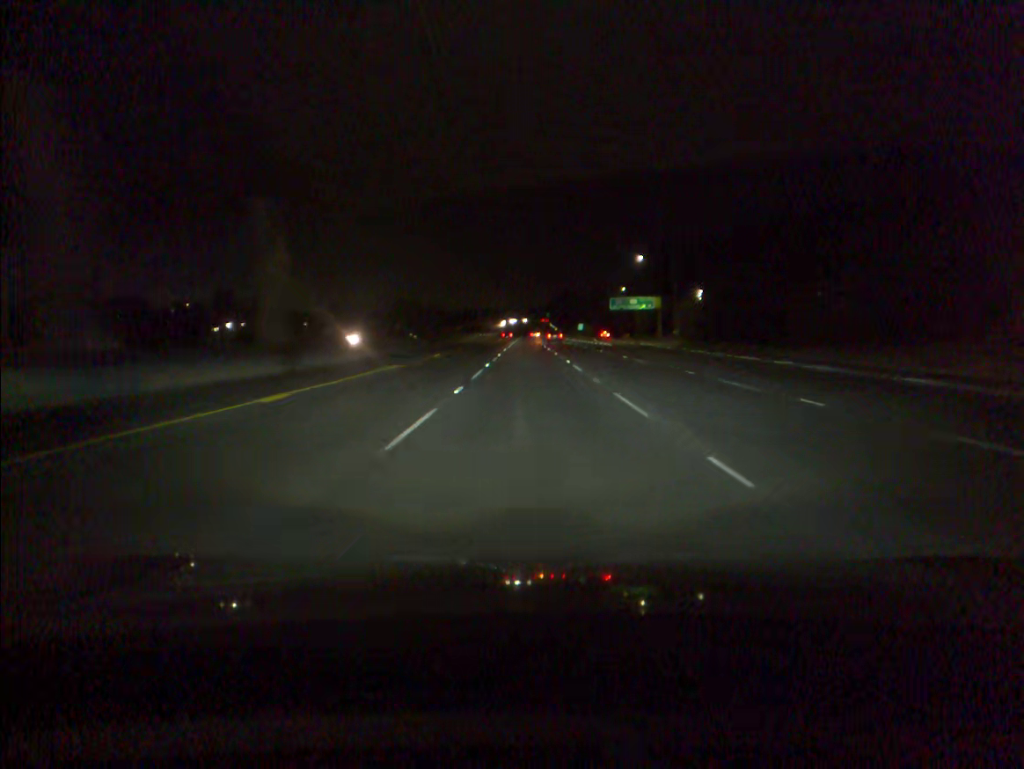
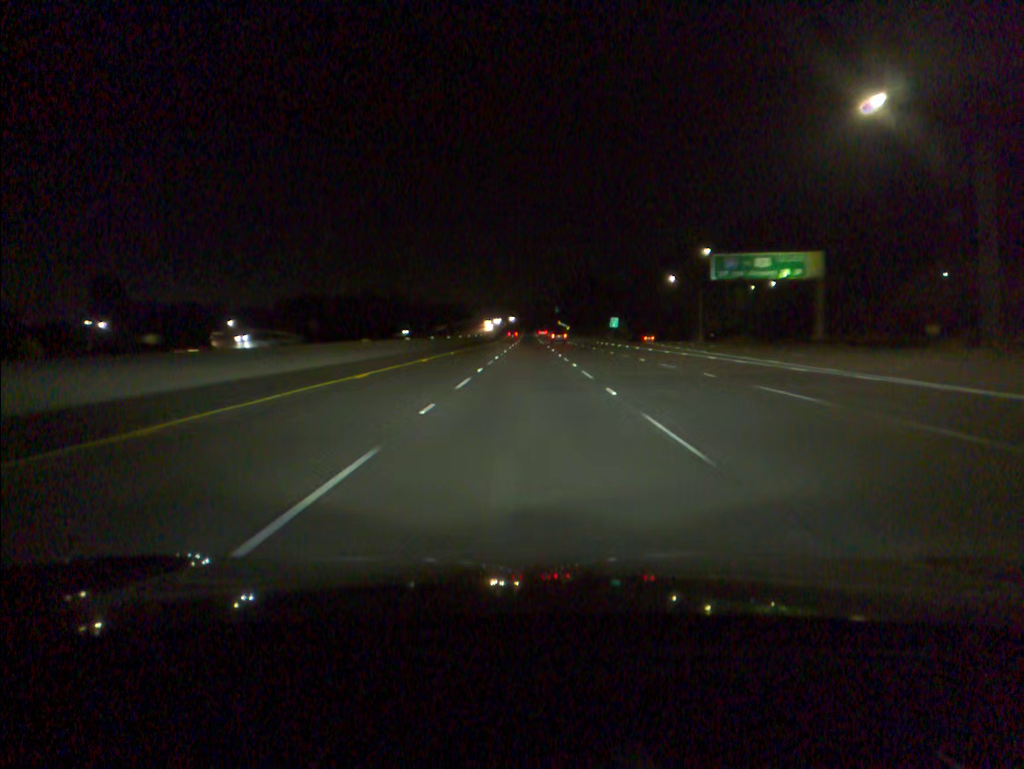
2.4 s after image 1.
(-0.1, +78.6) m; 0°
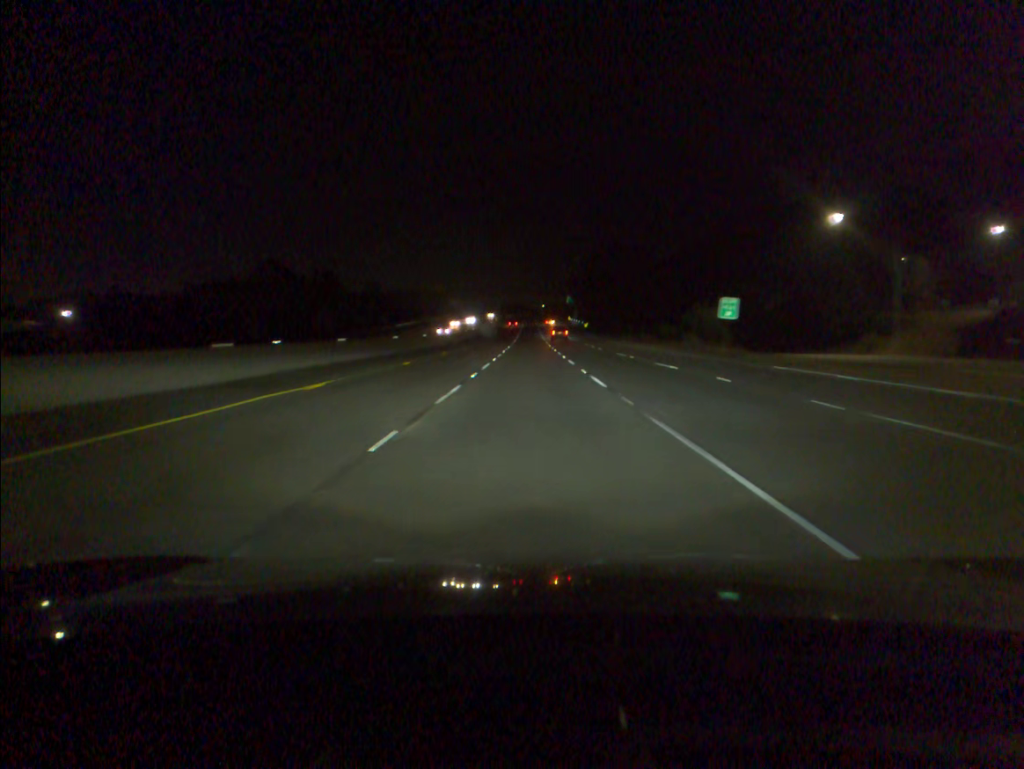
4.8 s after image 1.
(0.0, +78.8) m; 0°
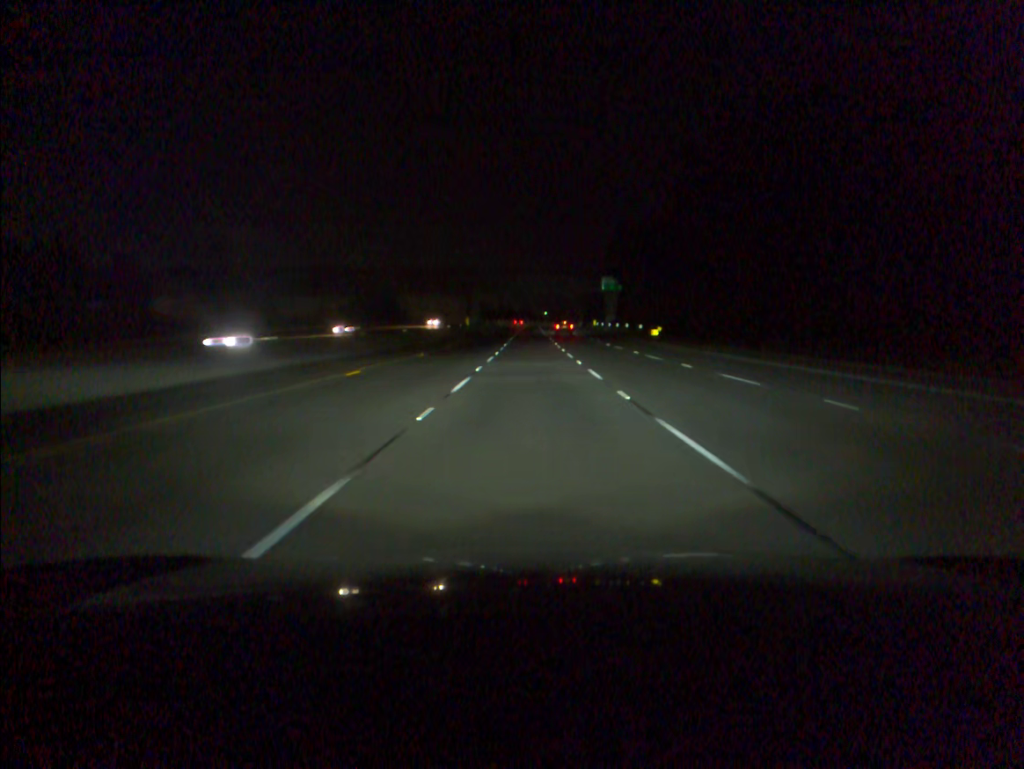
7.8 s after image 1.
(-0.1, +98.0) m; 0°
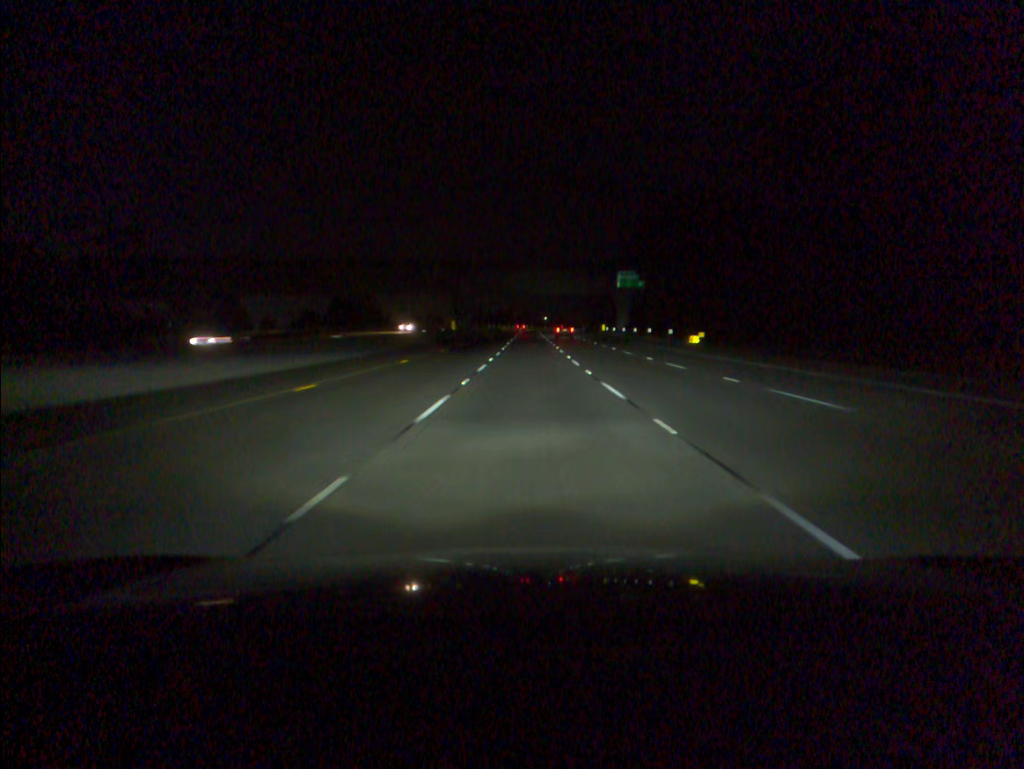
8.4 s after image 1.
(0.0, +19.5) m; 0°
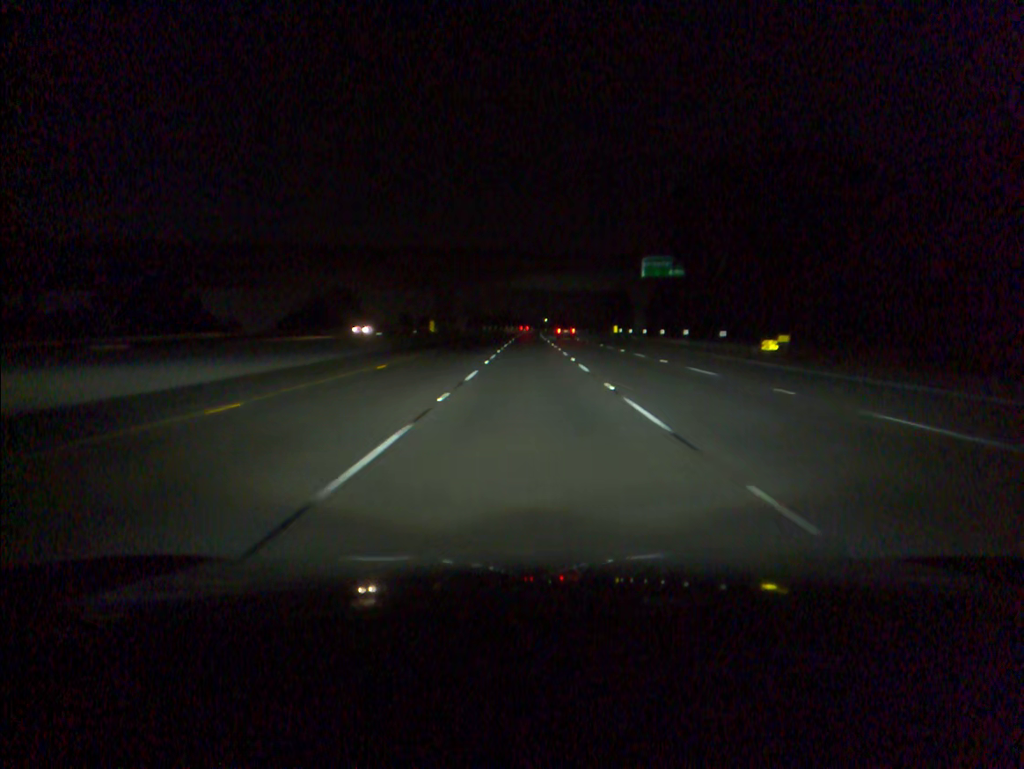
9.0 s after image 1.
(0.0, +19.5) m; 0°
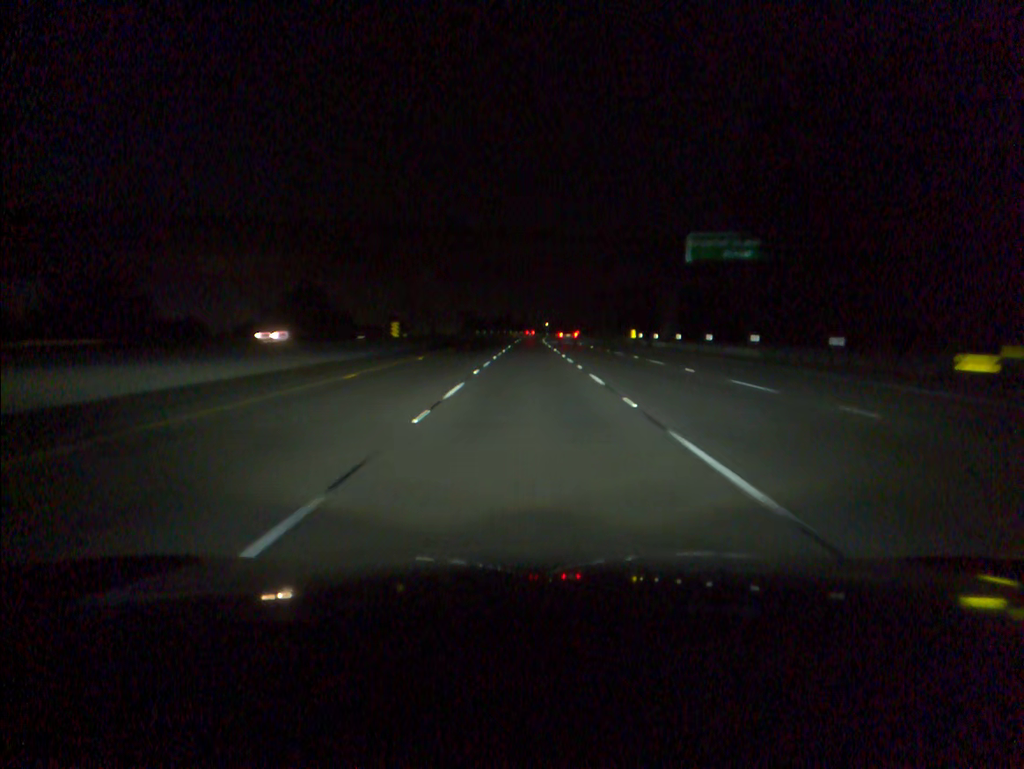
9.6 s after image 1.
(0.0, +19.4) m; 0°
